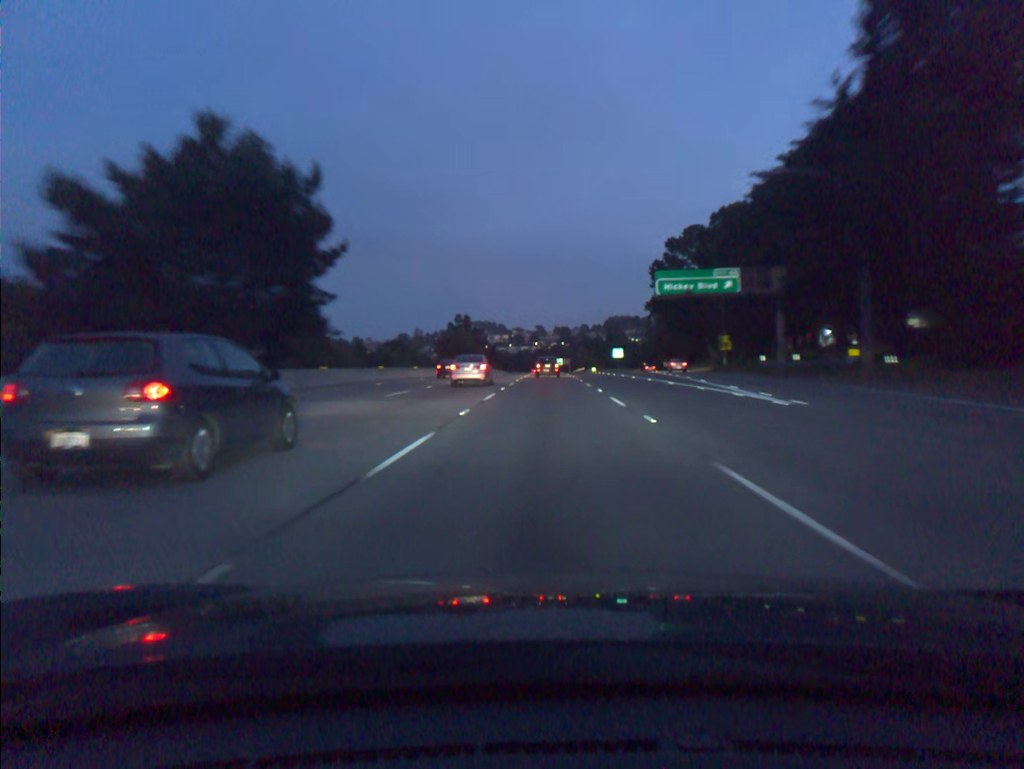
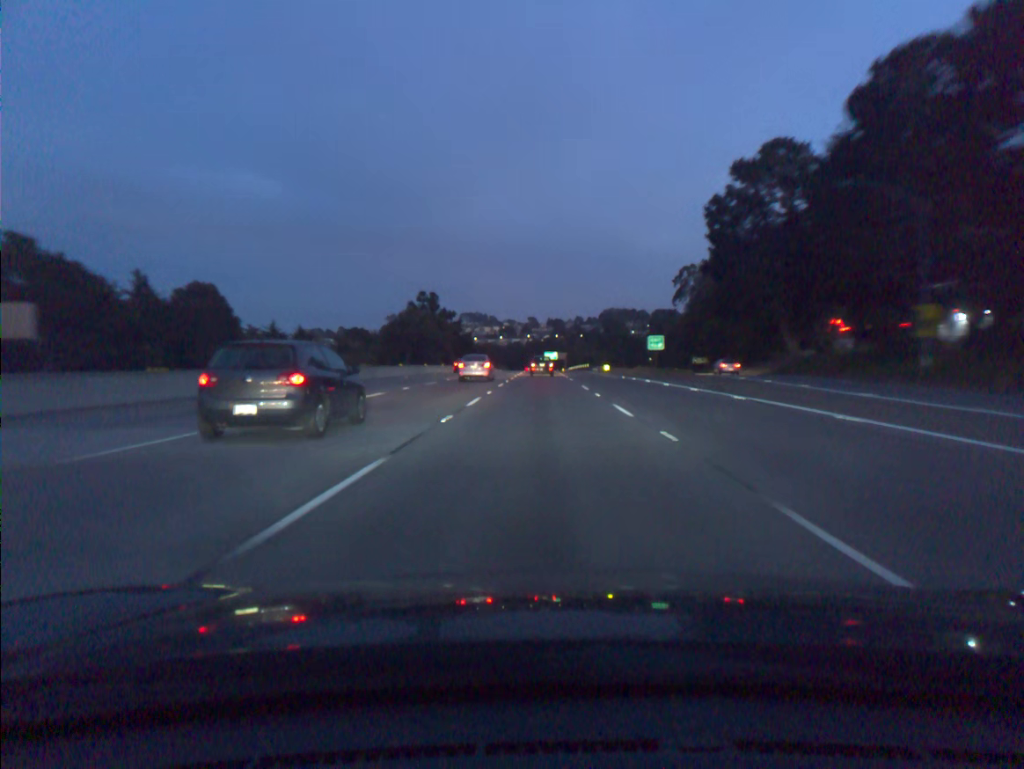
(+0.3, +47.2) m; +1°
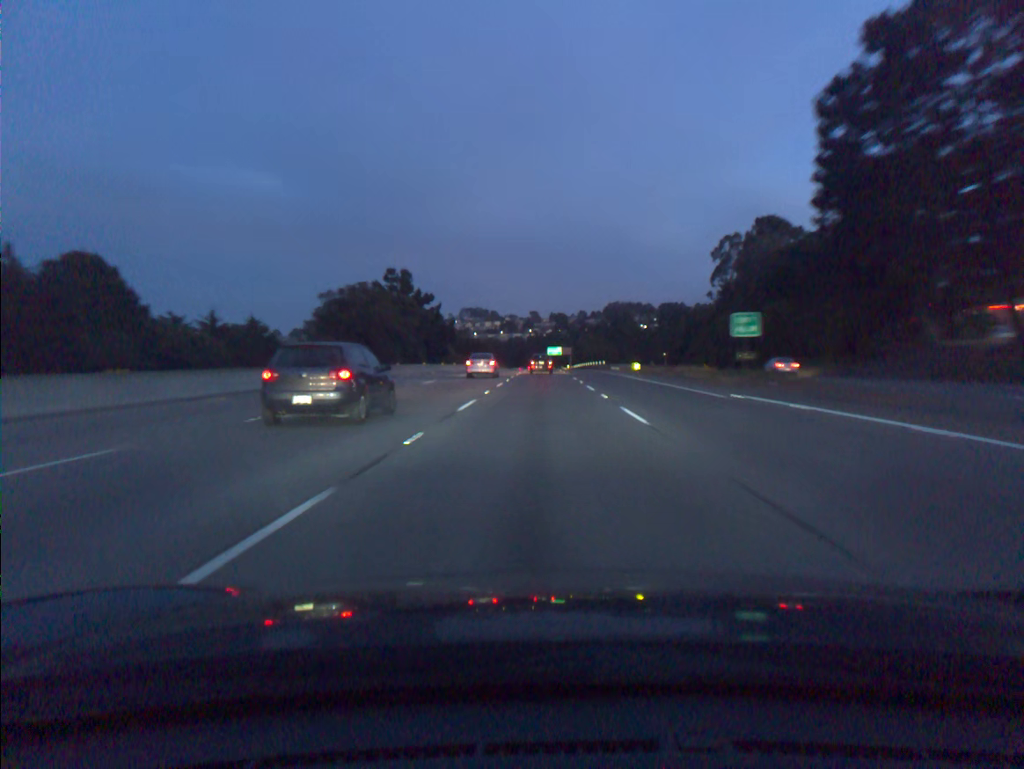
(0.0, +31.5) m; 0°
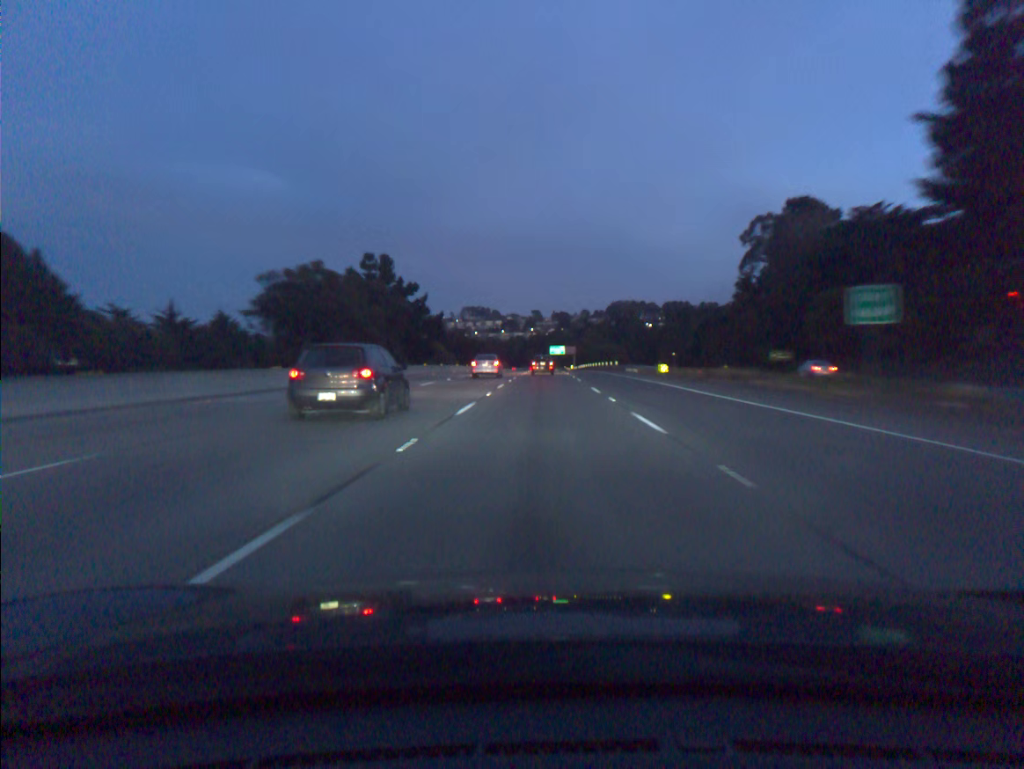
(0.0, +15.8) m; 0°
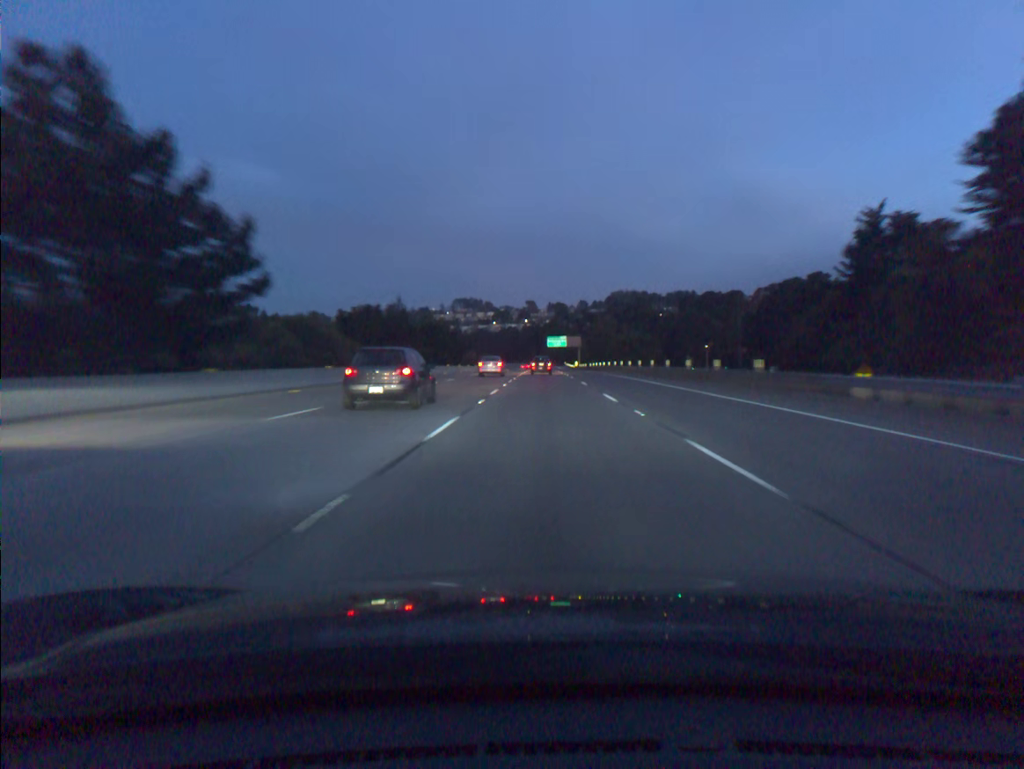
(0.0, +63.7) m; 0°
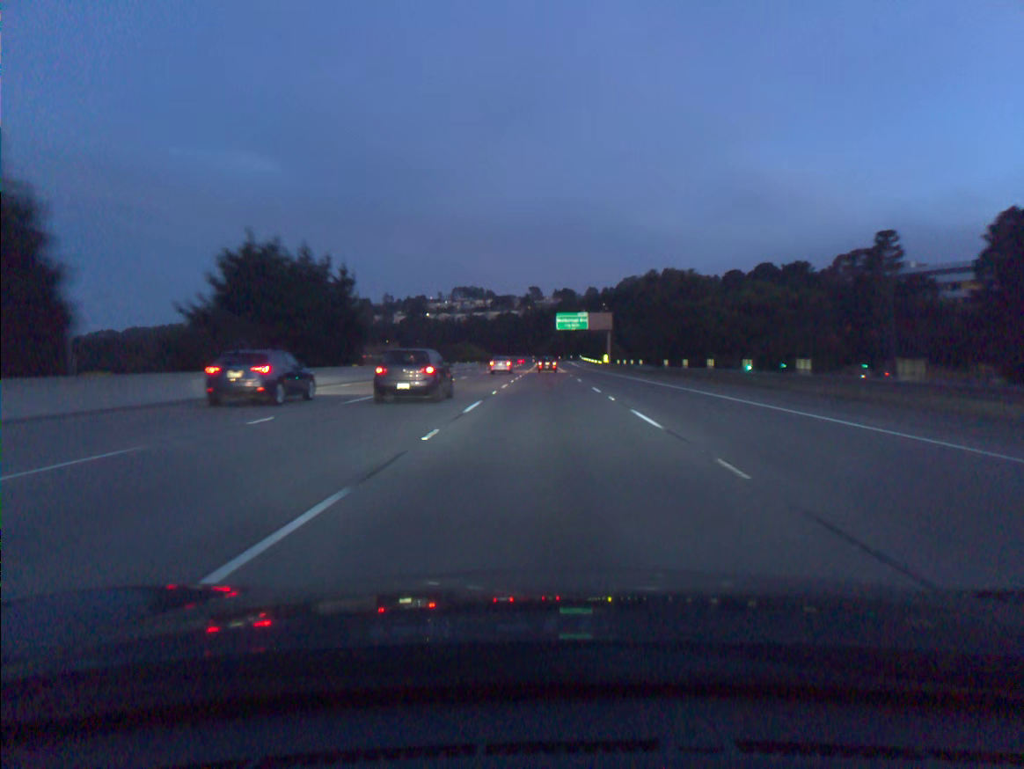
(0.0, +81.7) m; 0°
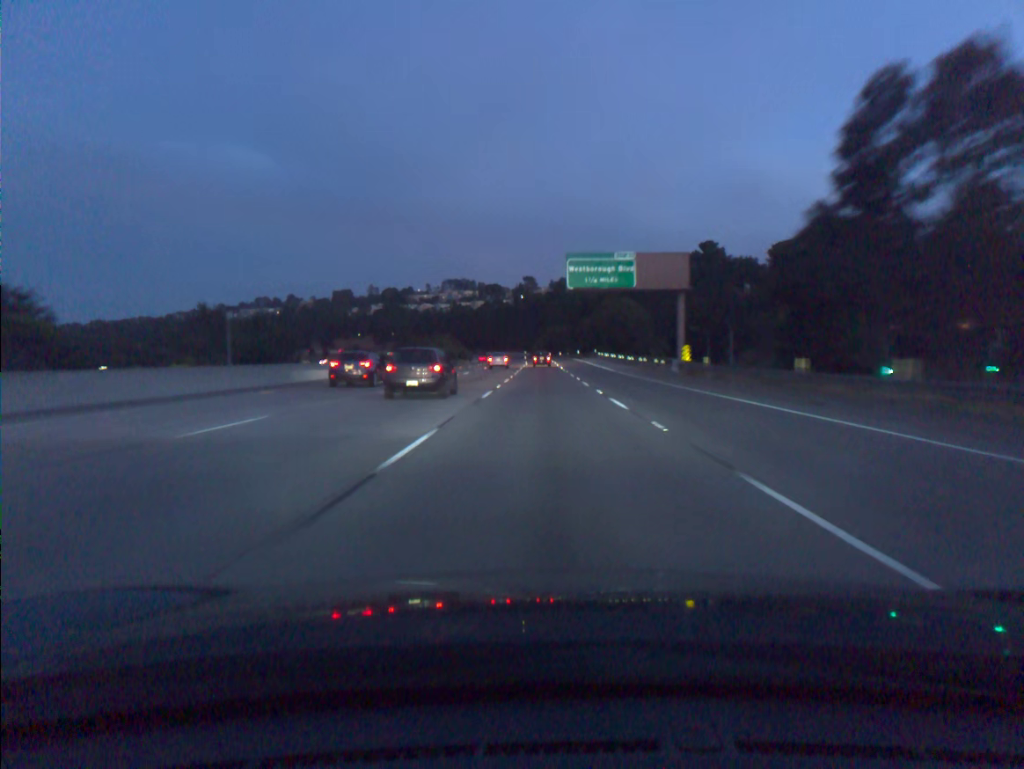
(+0.2, +68.0) m; 0°
